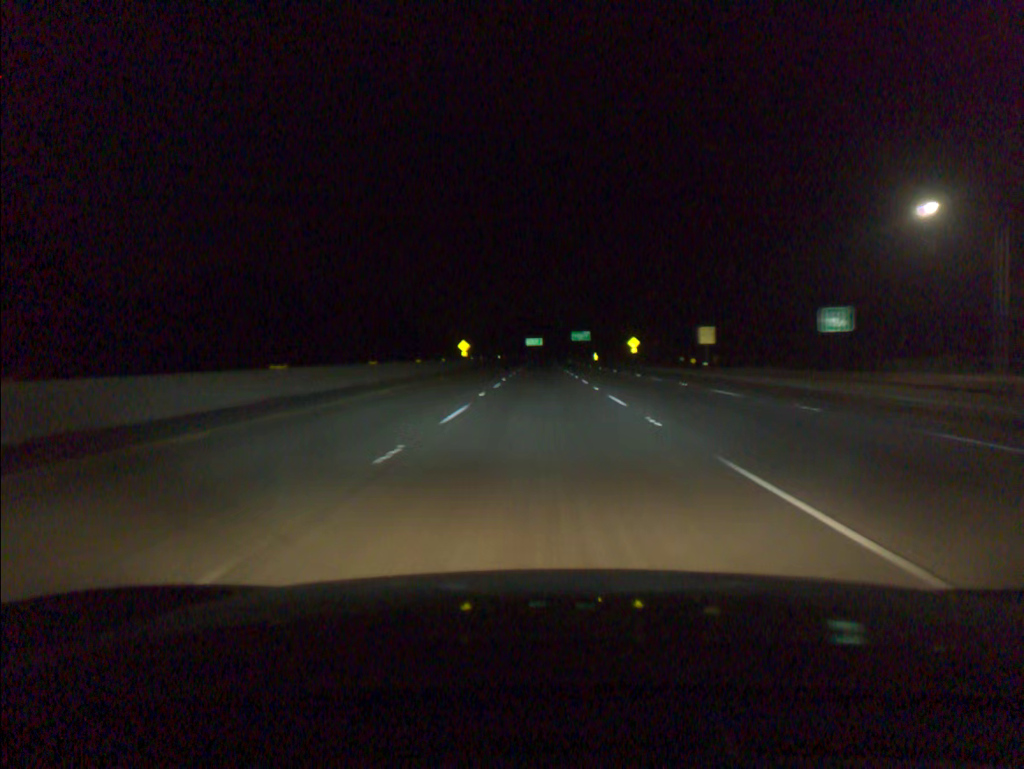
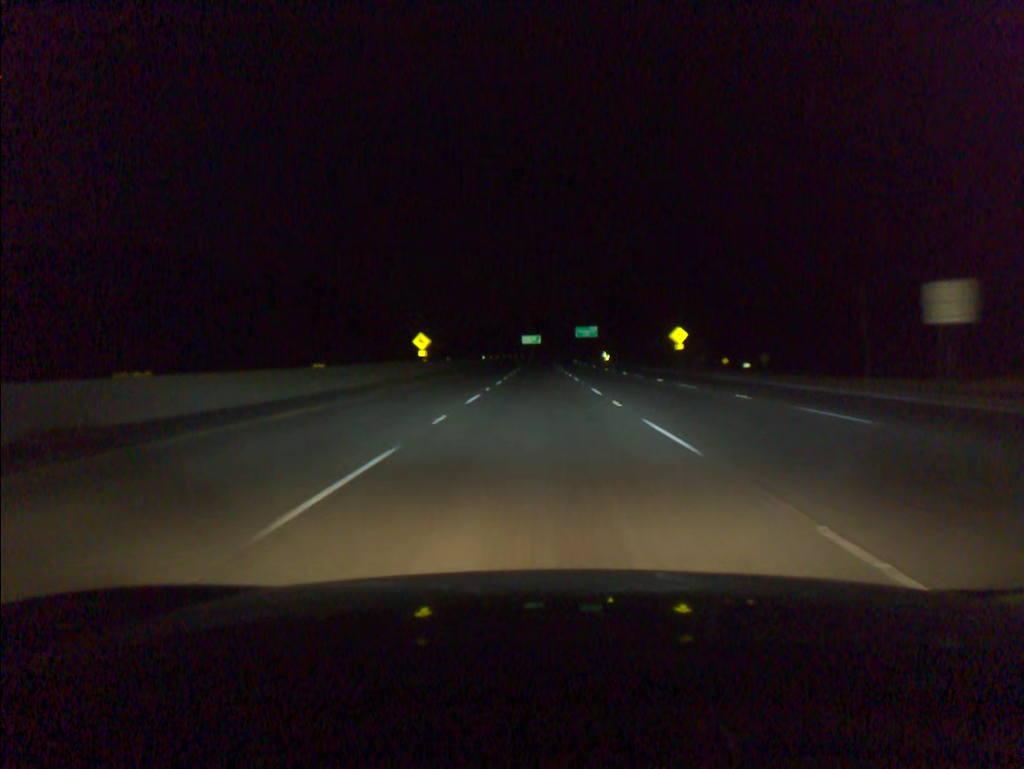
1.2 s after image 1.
(+0.1, +38.5) m; 0°
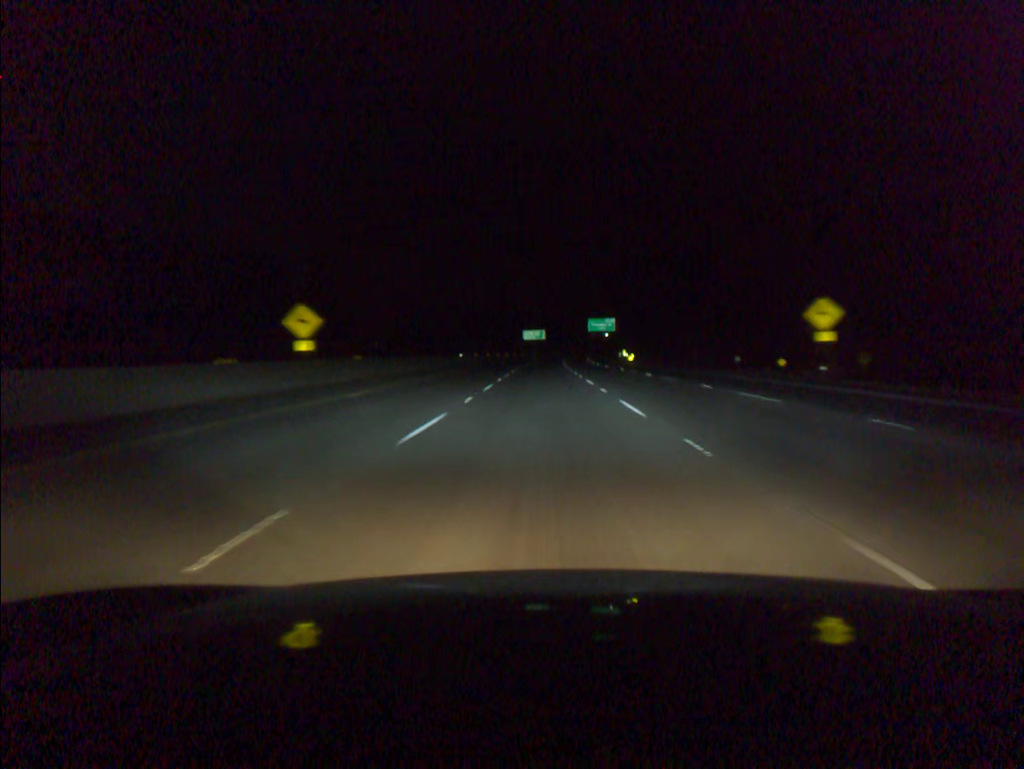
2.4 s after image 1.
(-0.1, +38.5) m; 0°
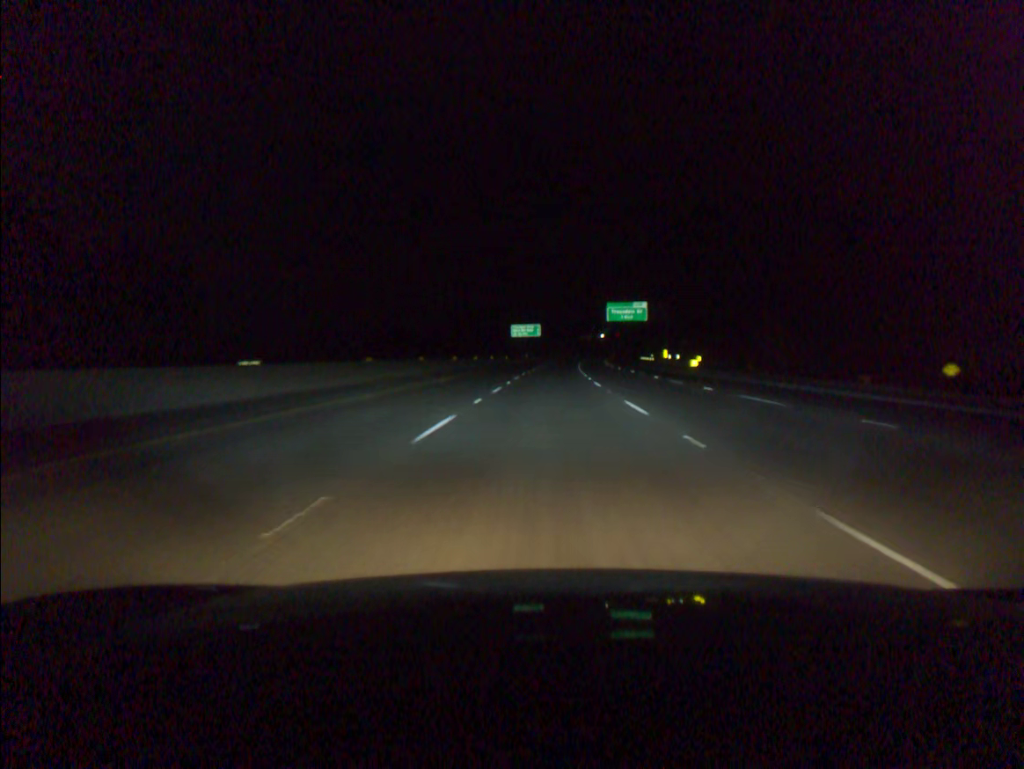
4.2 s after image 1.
(0.0, +57.5) m; 0°
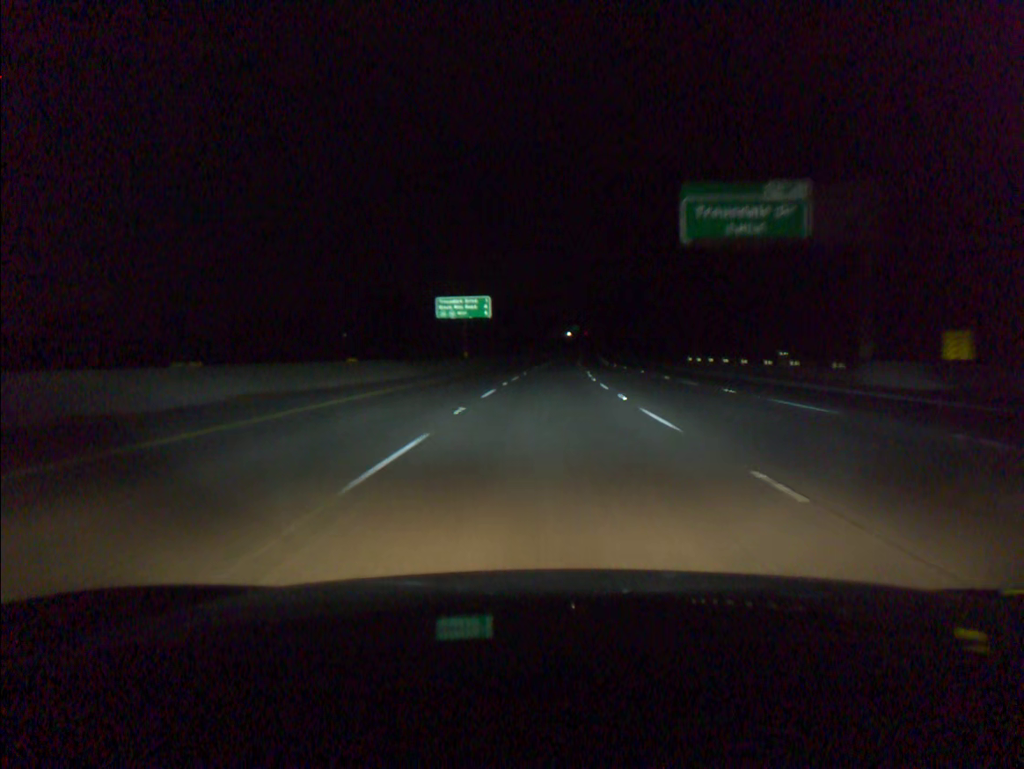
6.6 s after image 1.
(+1.6, +76.4) m; +3°
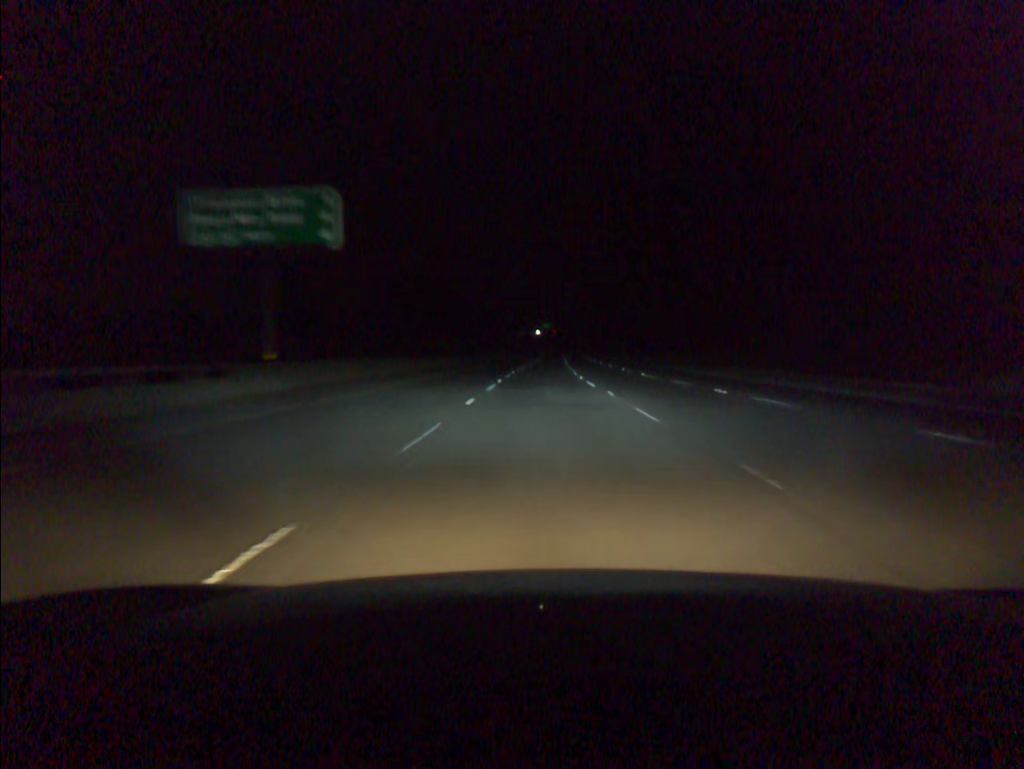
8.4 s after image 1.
(+1.1, +57.2) m; +2°
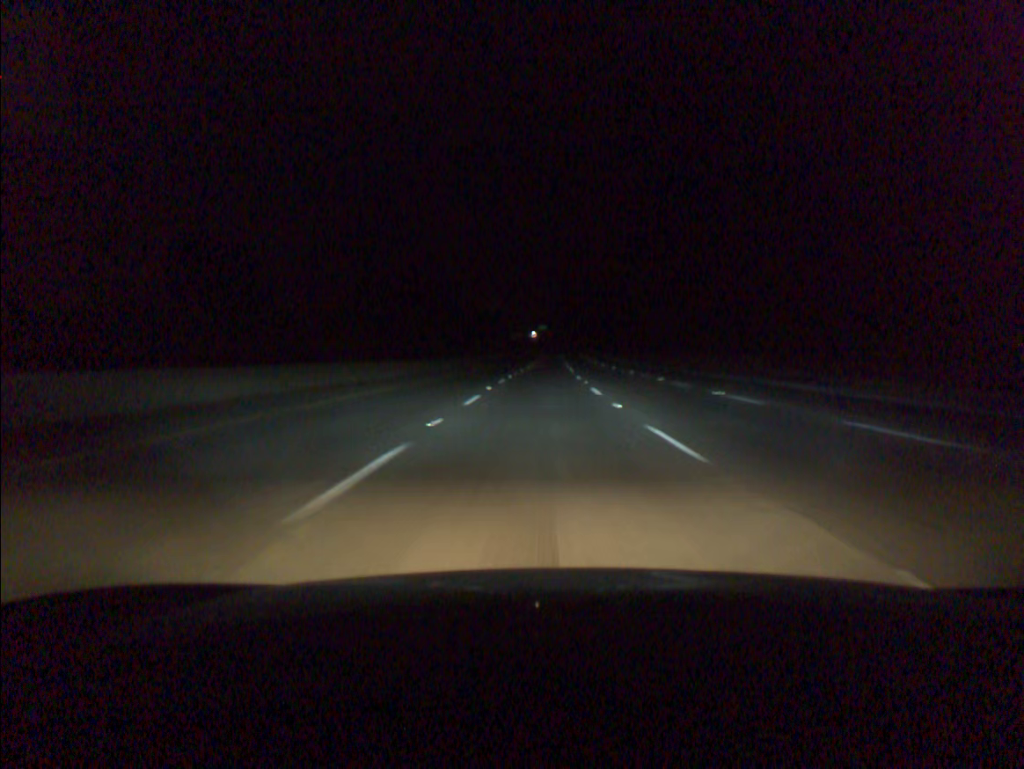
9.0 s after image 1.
(+0.1, +19.1) m; 0°
